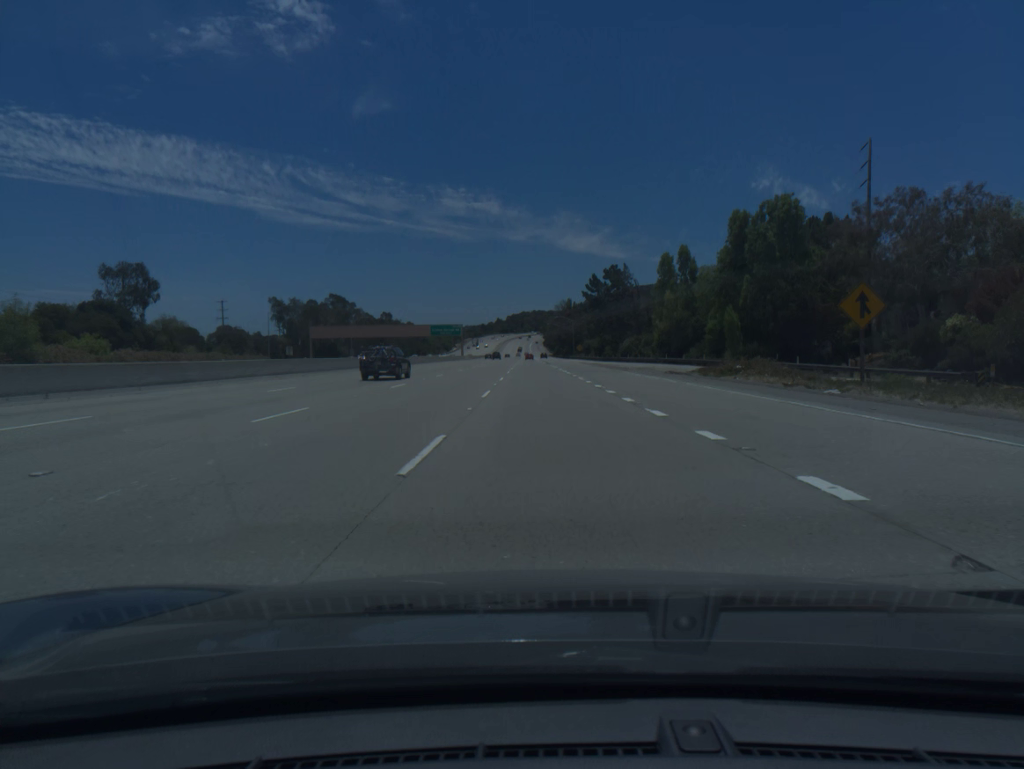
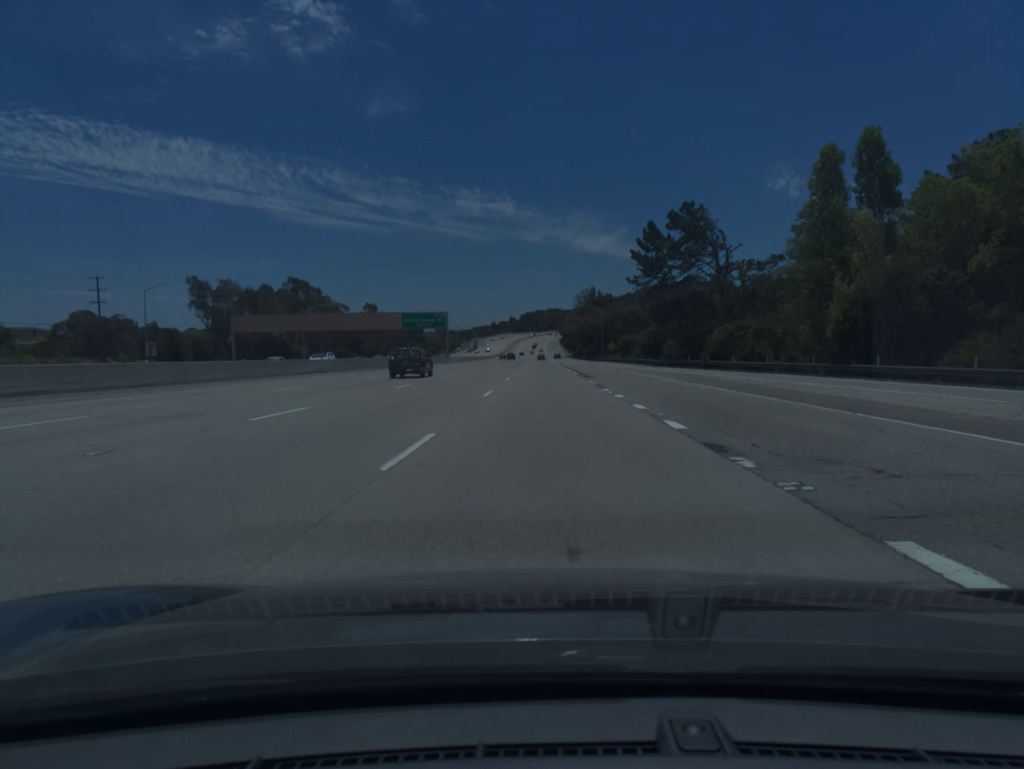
(-0.7, +56.8) m; -1°
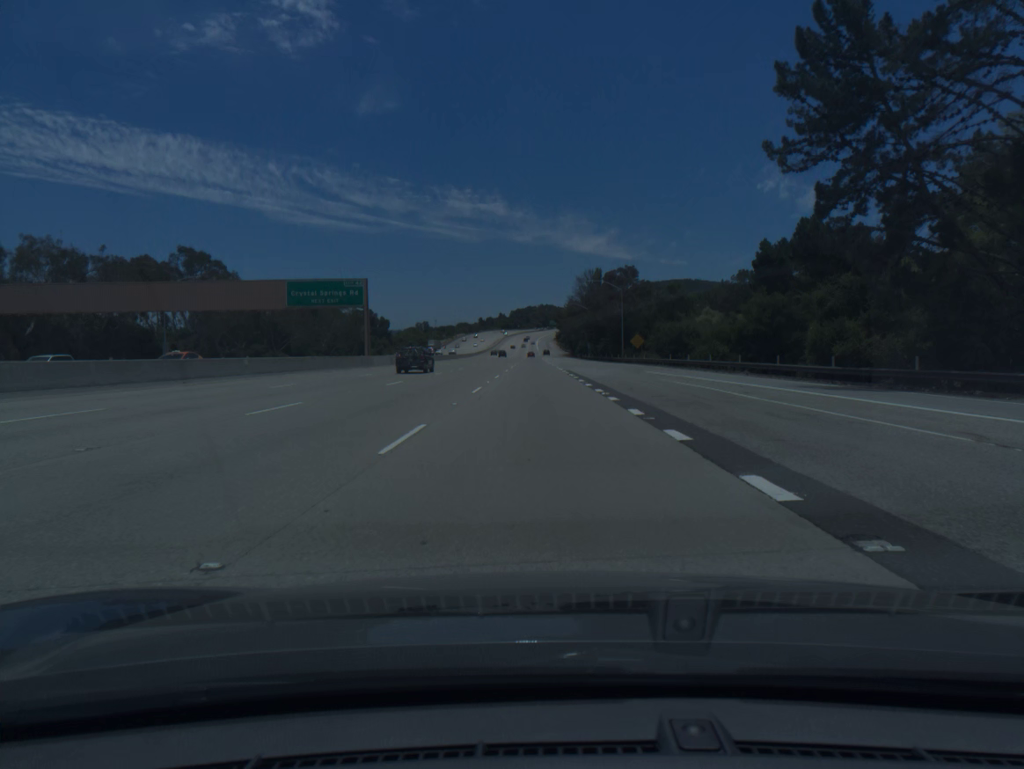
(+0.1, +56.0) m; +1°
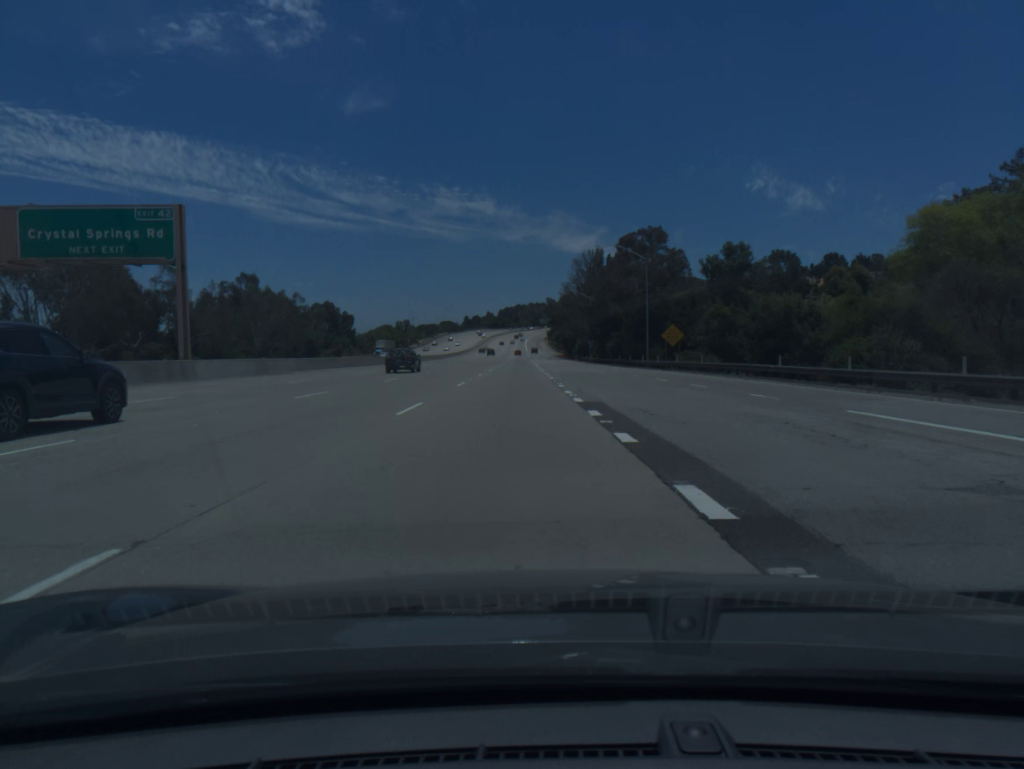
(+0.2, +36.9) m; +1°
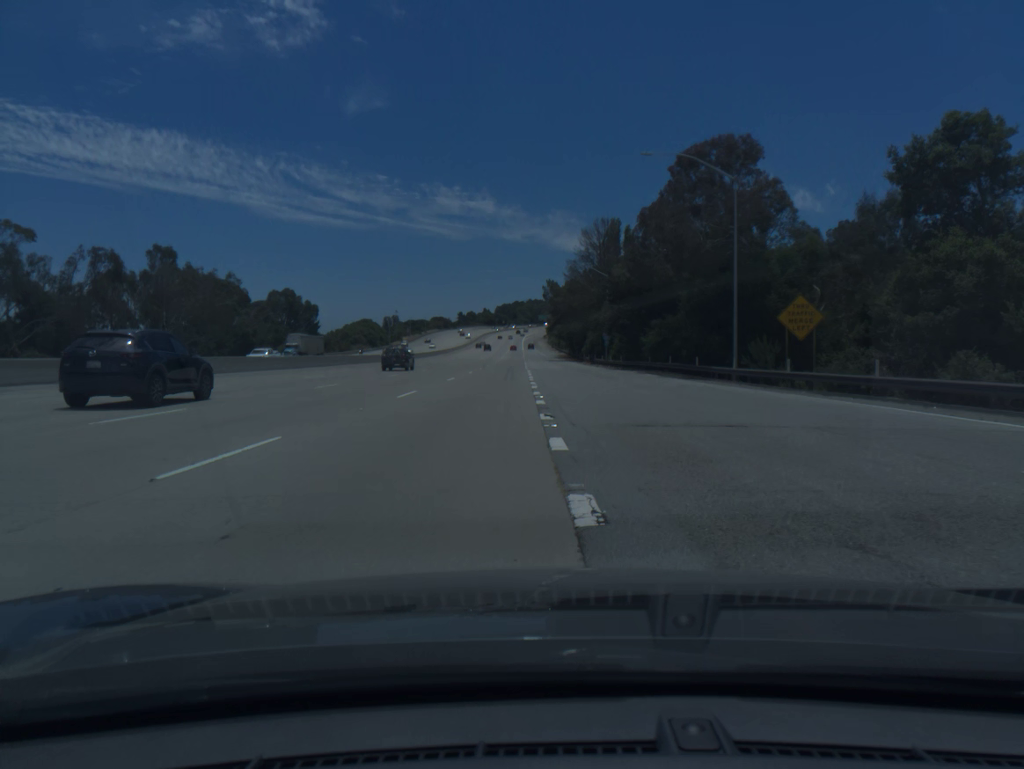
(+0.1, +36.6) m; 0°
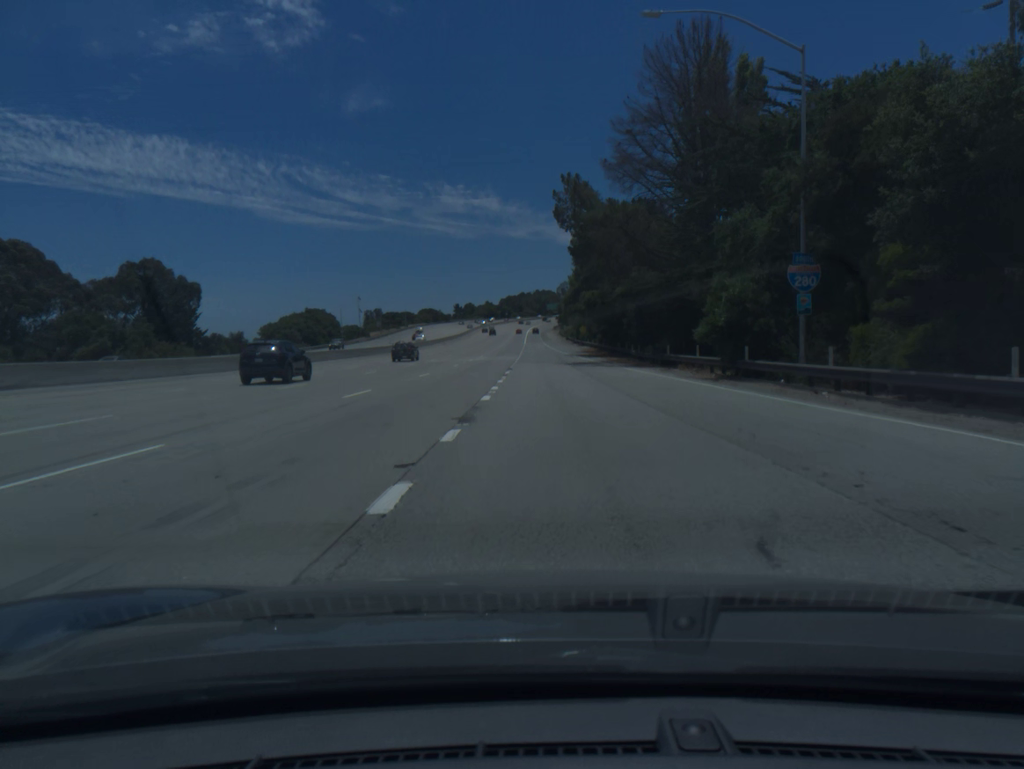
(-0.1, +72.1) m; 0°
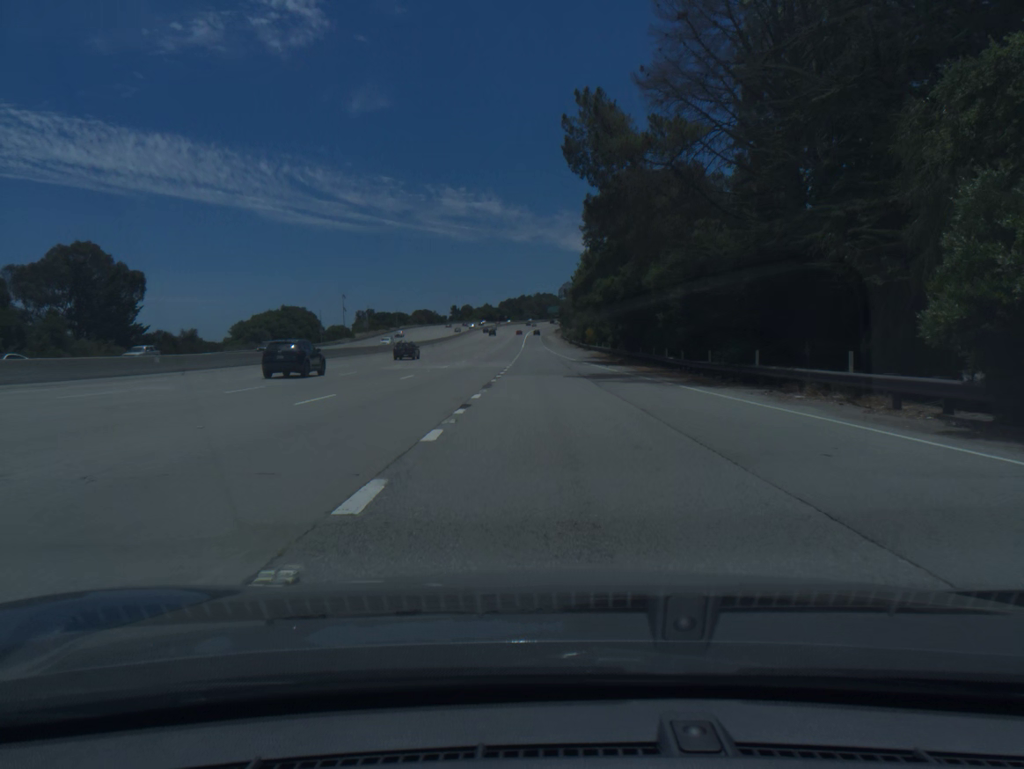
(-0.1, +17.8) m; 0°
